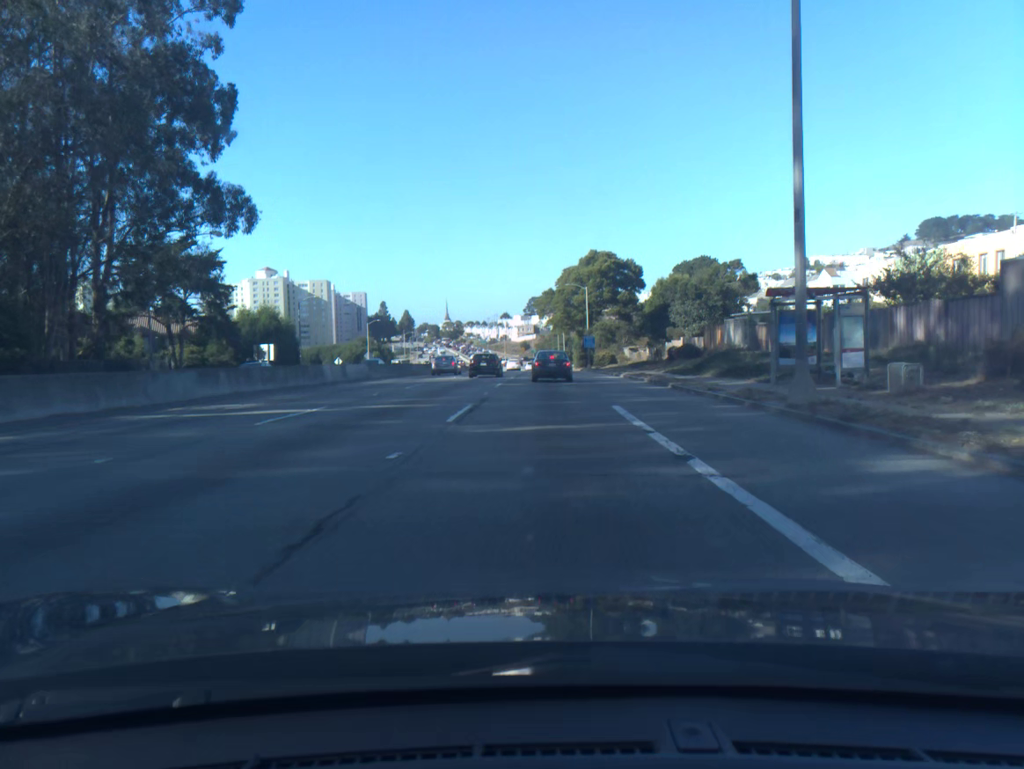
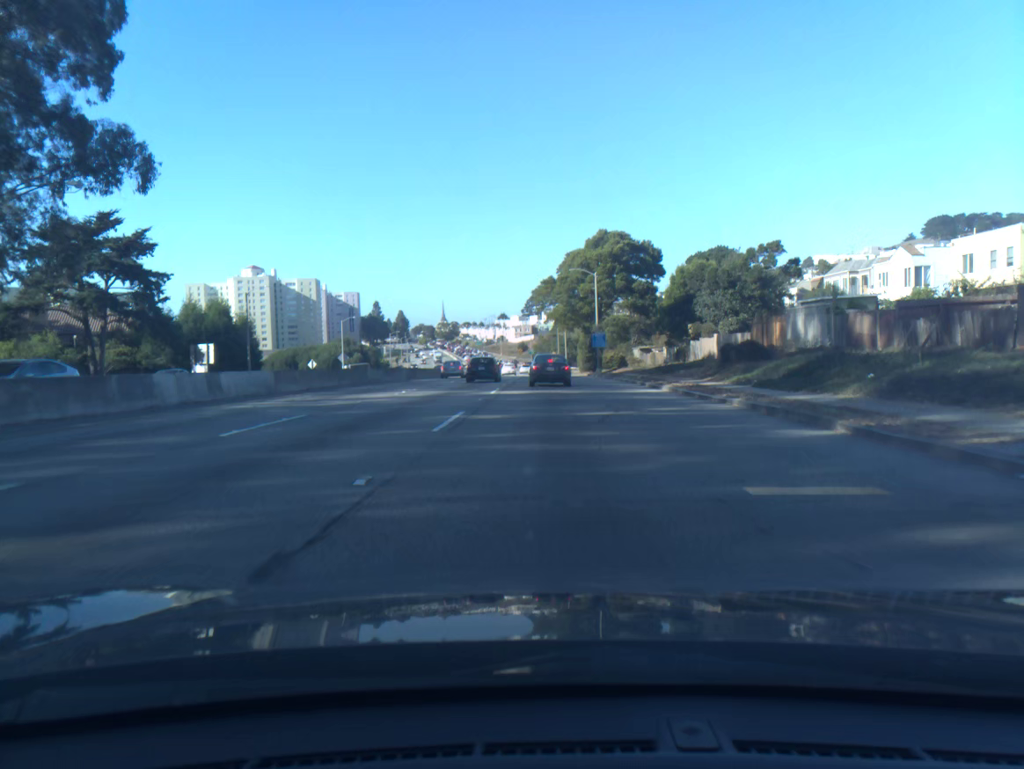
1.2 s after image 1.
(0.0, +16.5) m; 0°
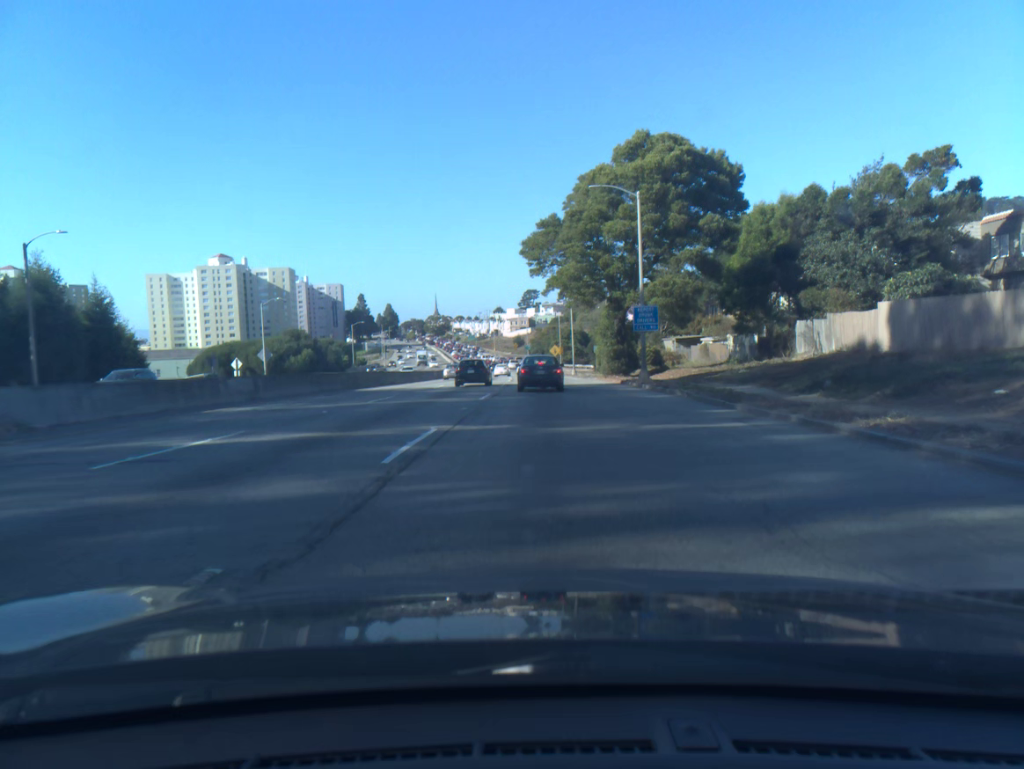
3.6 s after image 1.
(+0.1, +32.5) m; 0°
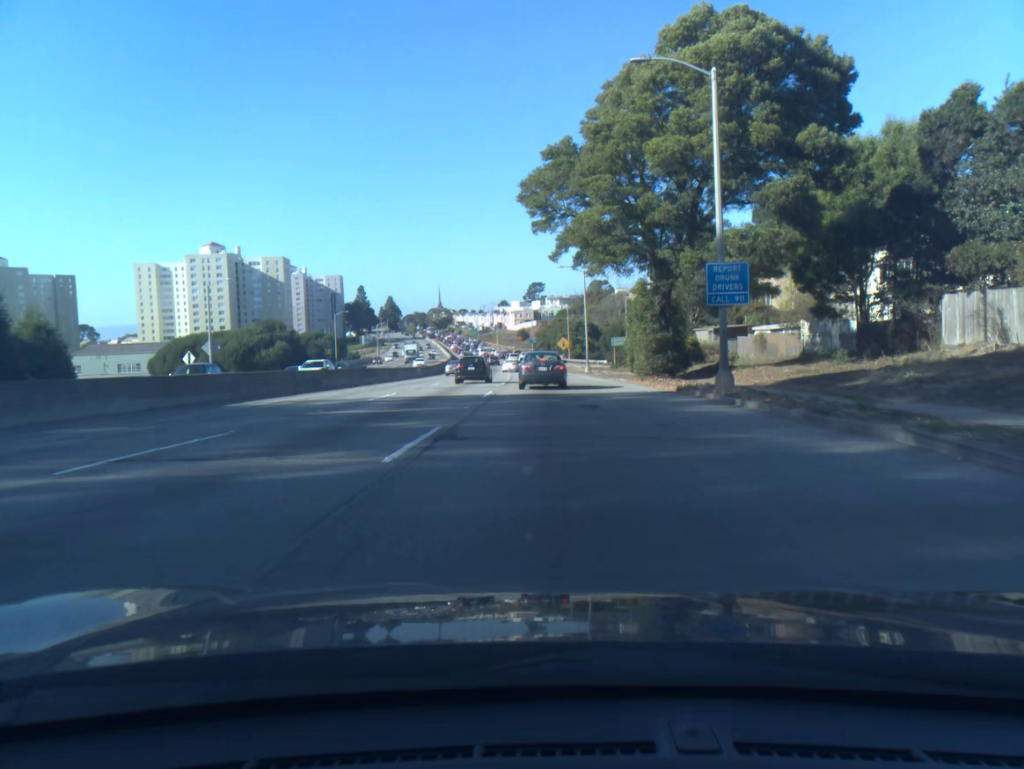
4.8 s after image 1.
(-0.1, +15.6) m; 0°
